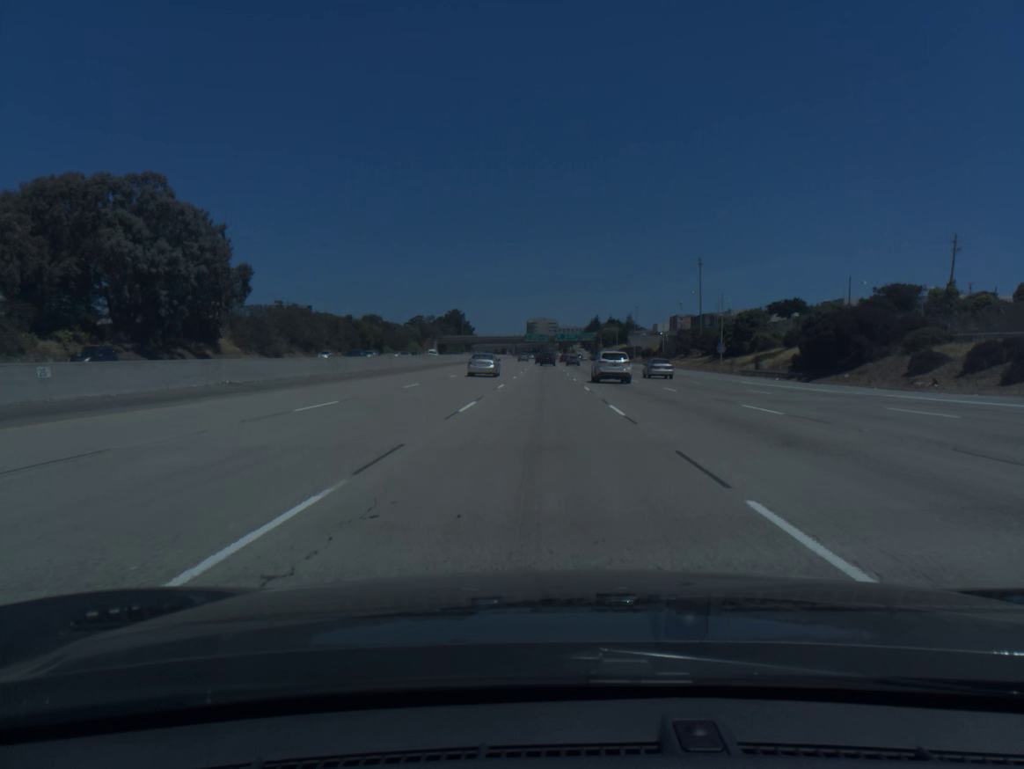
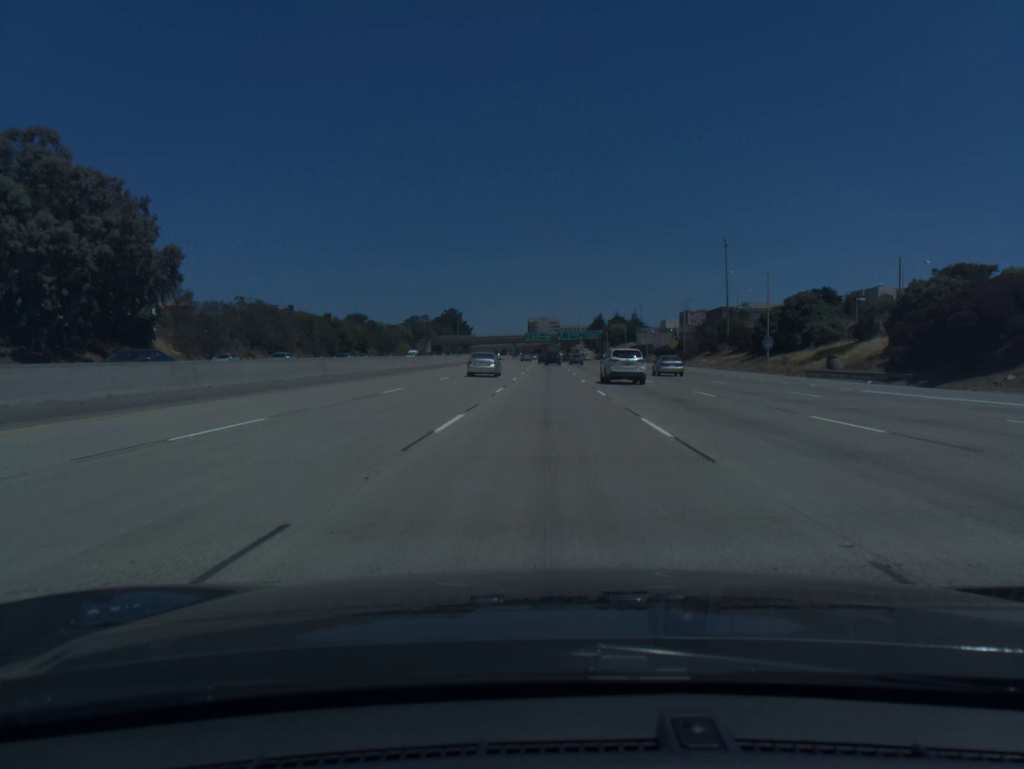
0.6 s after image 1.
(-0.1, +19.6) m; 0°
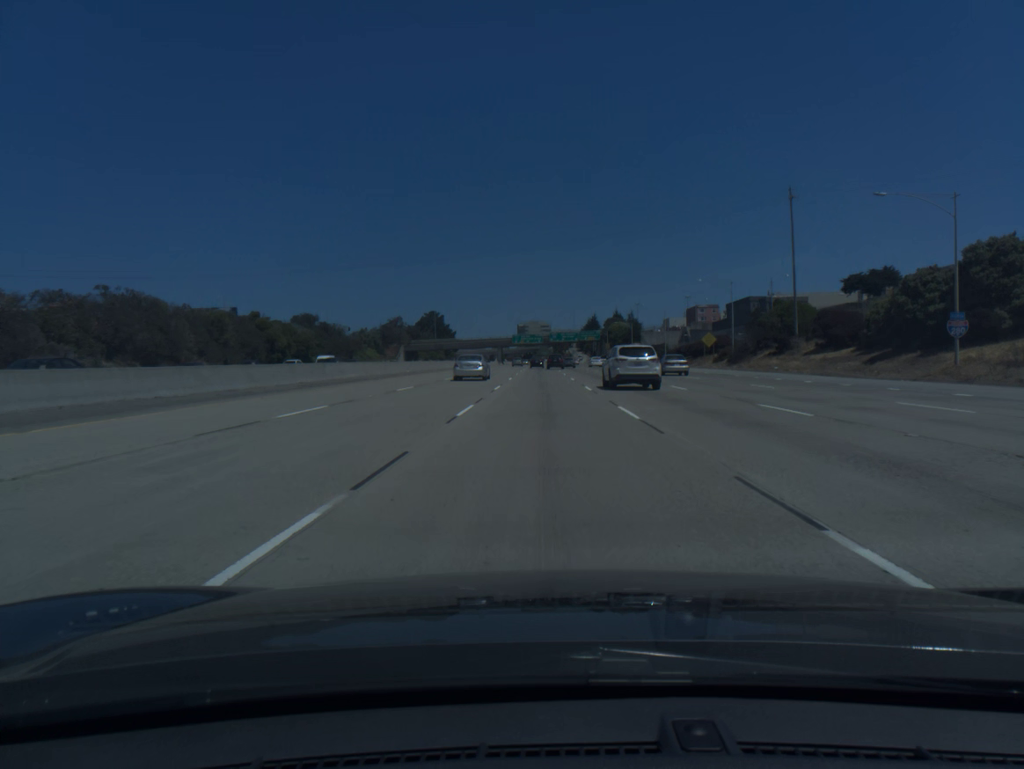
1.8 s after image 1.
(+0.2, +38.8) m; +1°
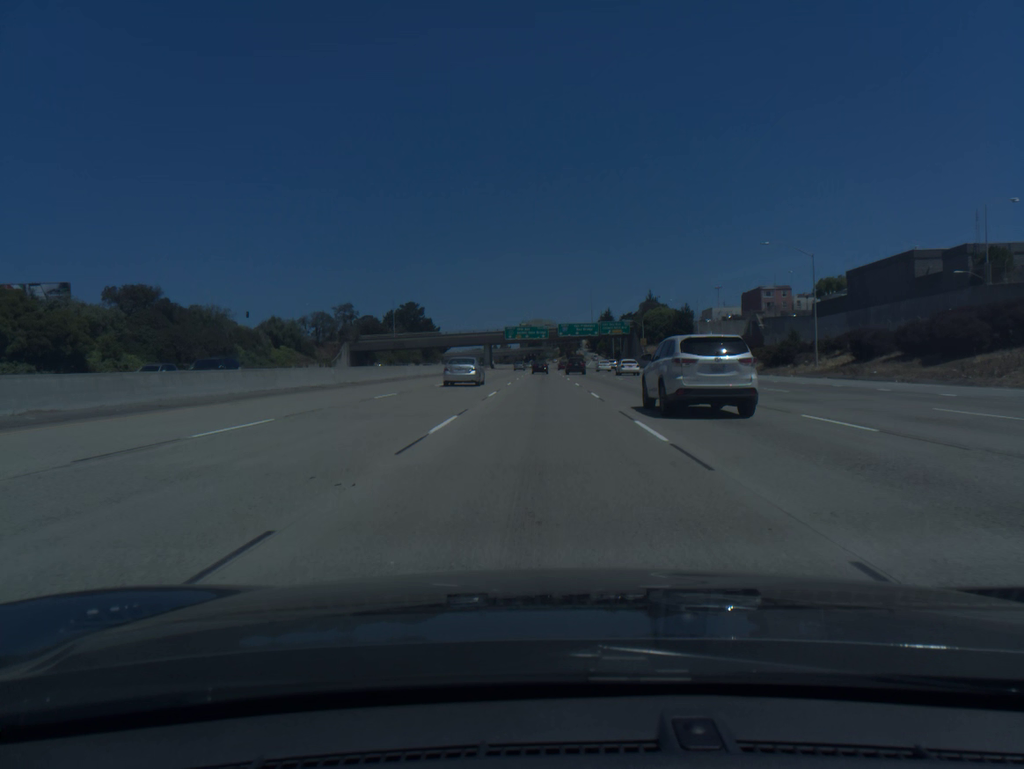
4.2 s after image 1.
(-0.1, +75.3) m; 0°
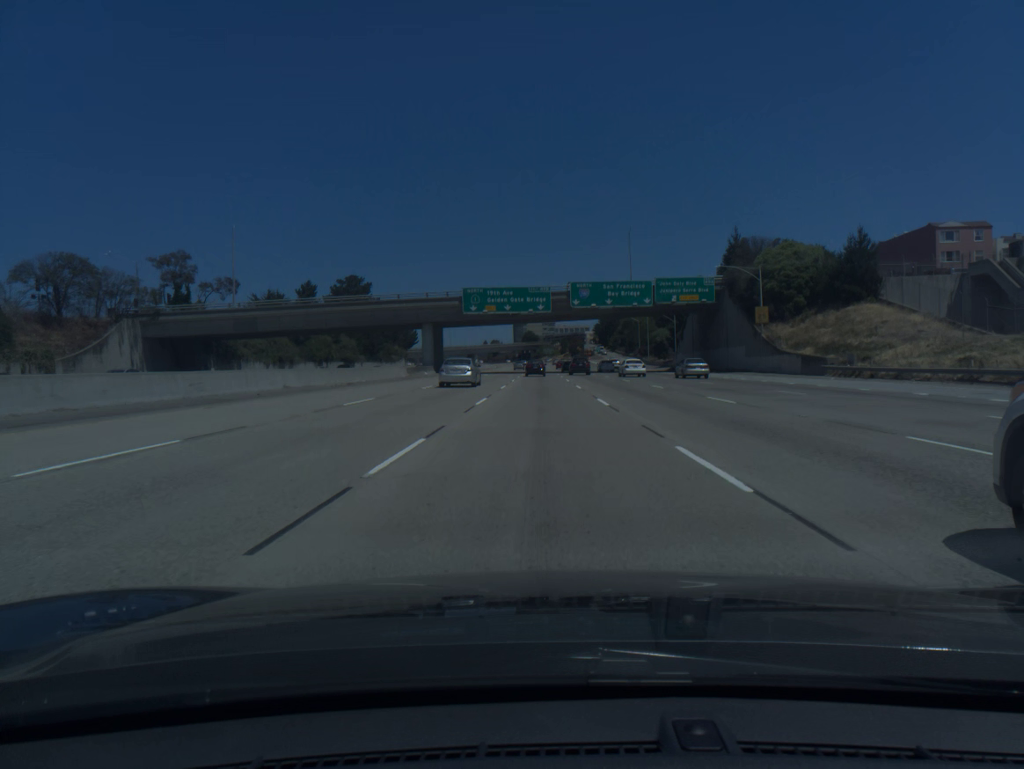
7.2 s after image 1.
(+0.1, +89.6) m; 0°
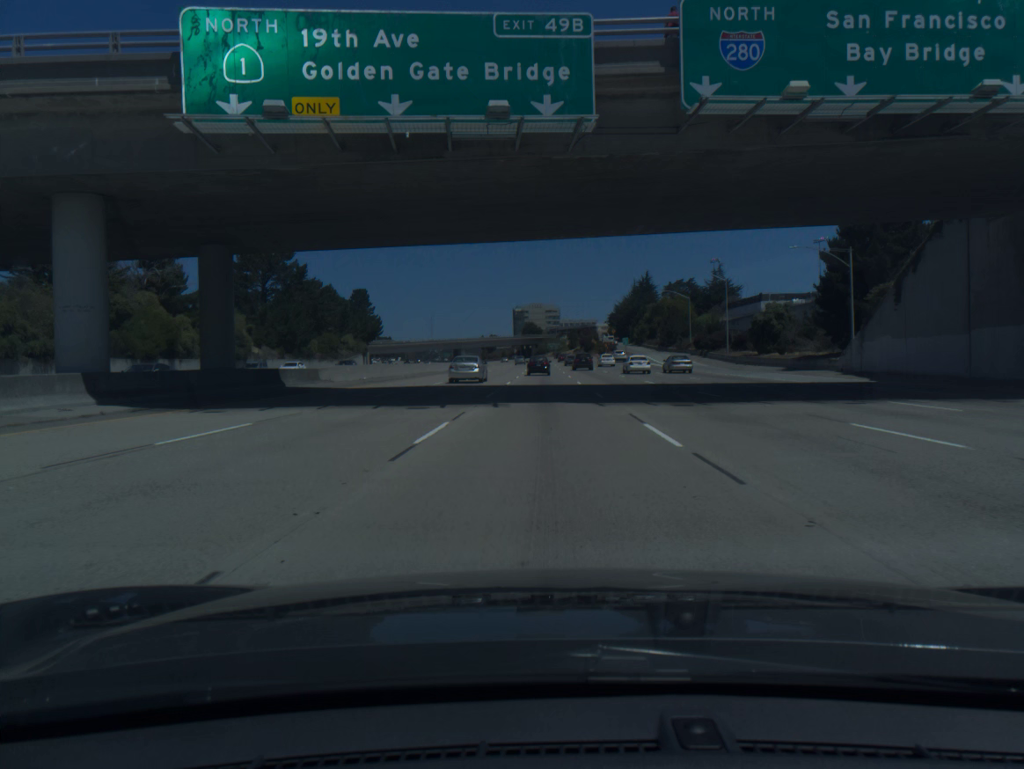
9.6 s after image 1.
(-0.2, +68.2) m; 0°
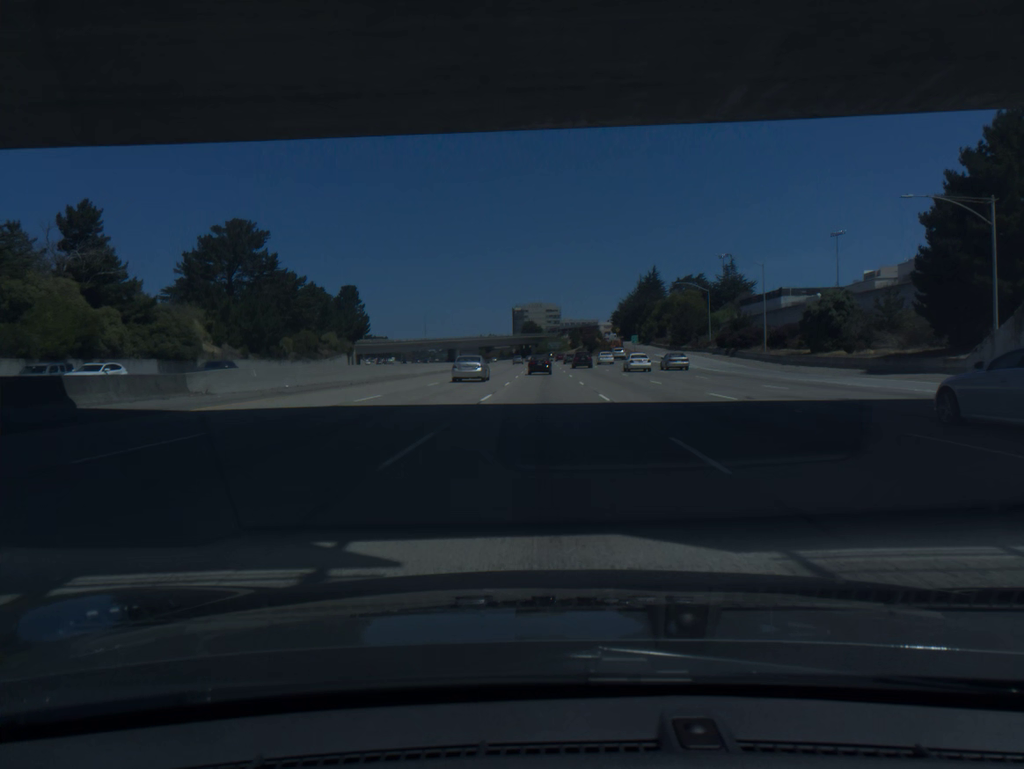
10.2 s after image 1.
(0.0, +16.6) m; 0°
